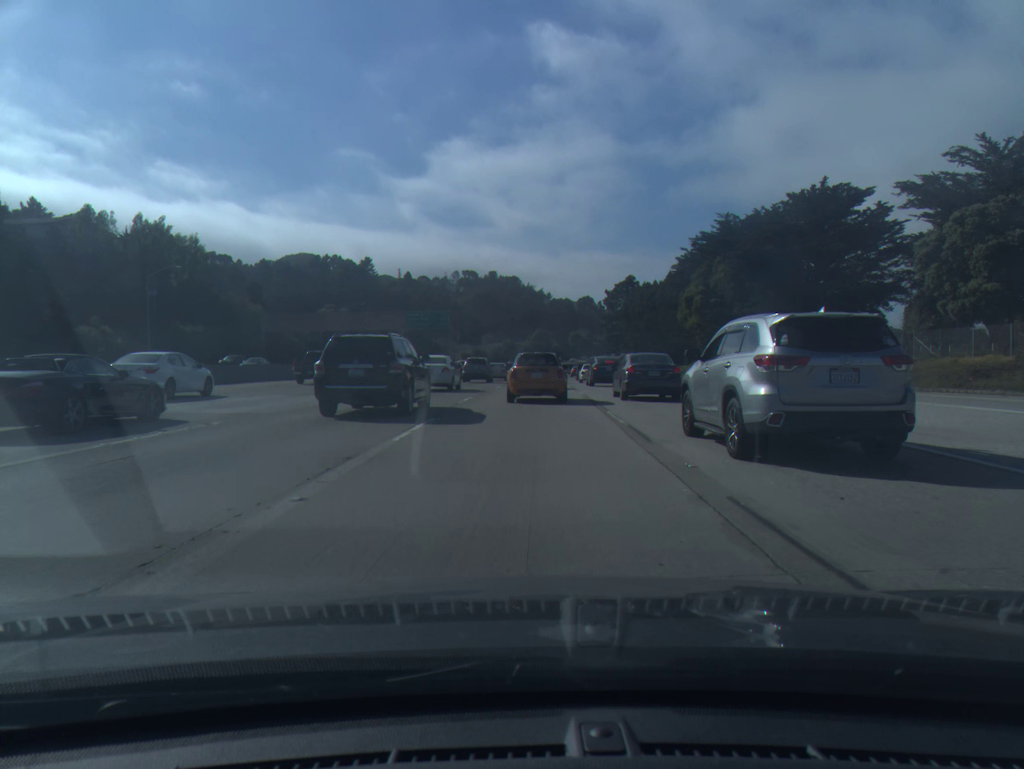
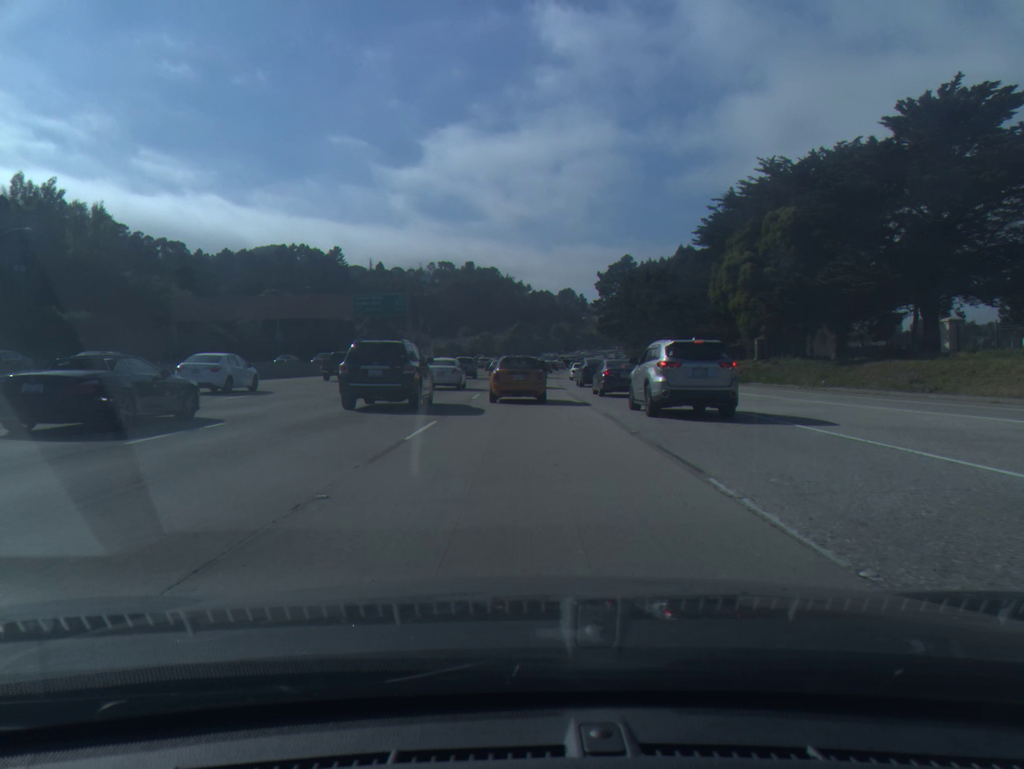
(+0.4, +24.5) m; +2°
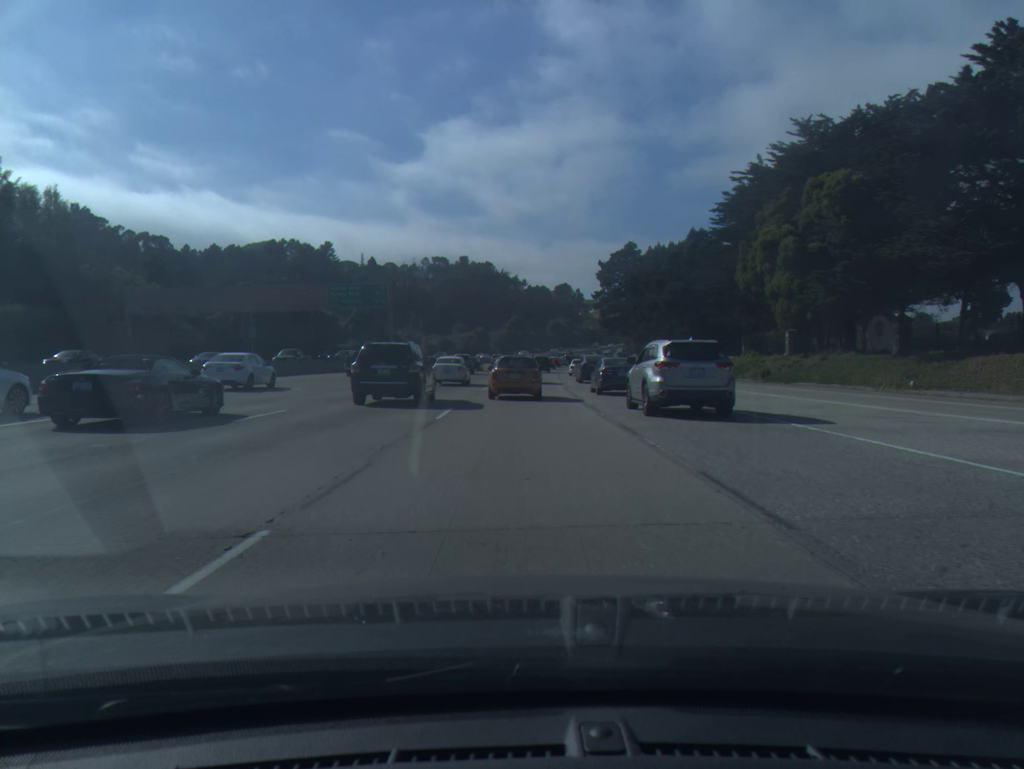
(+0.1, +10.3) m; +1°
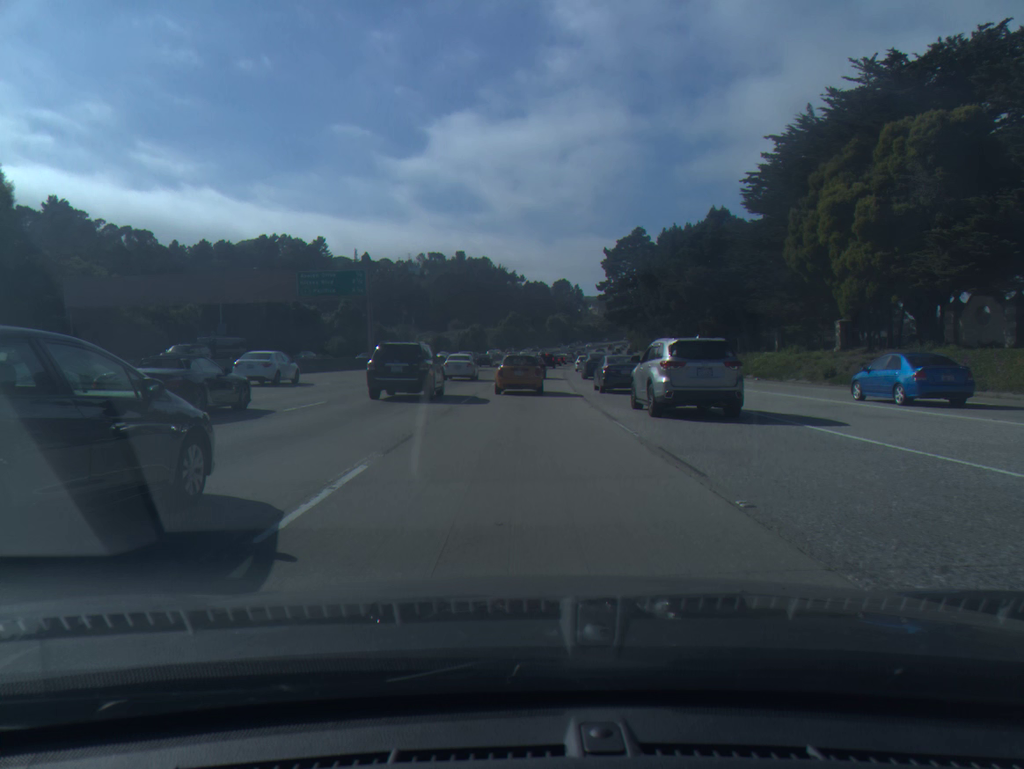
(0.0, +11.2) m; 0°
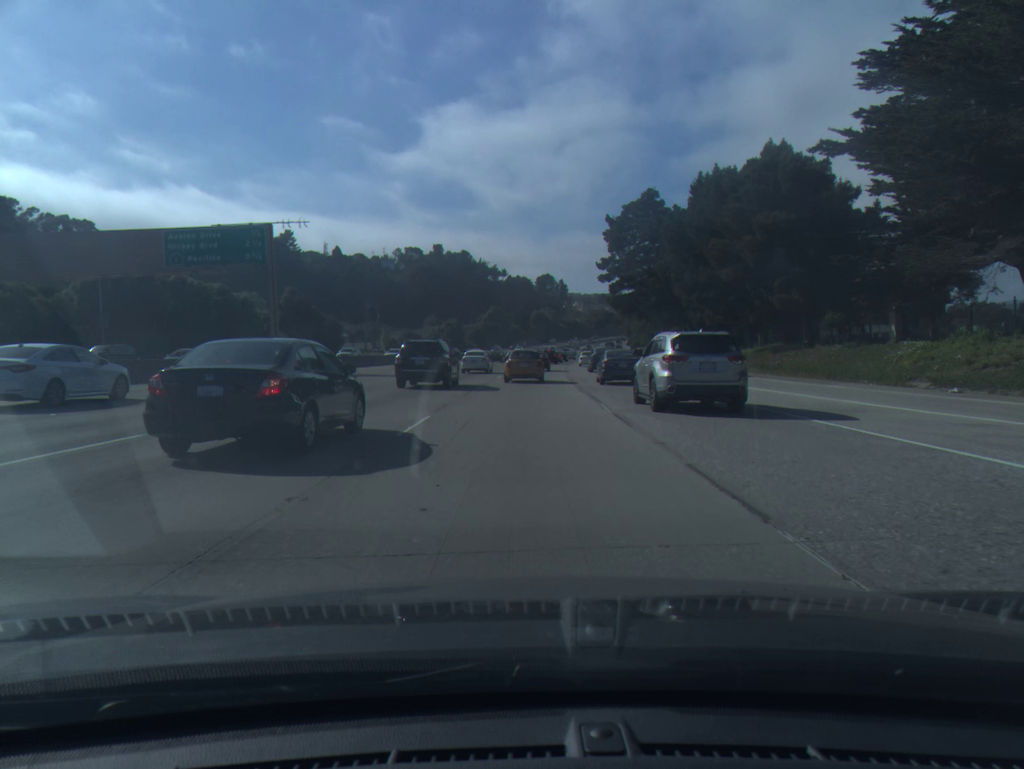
(+0.2, +24.8) m; +1°
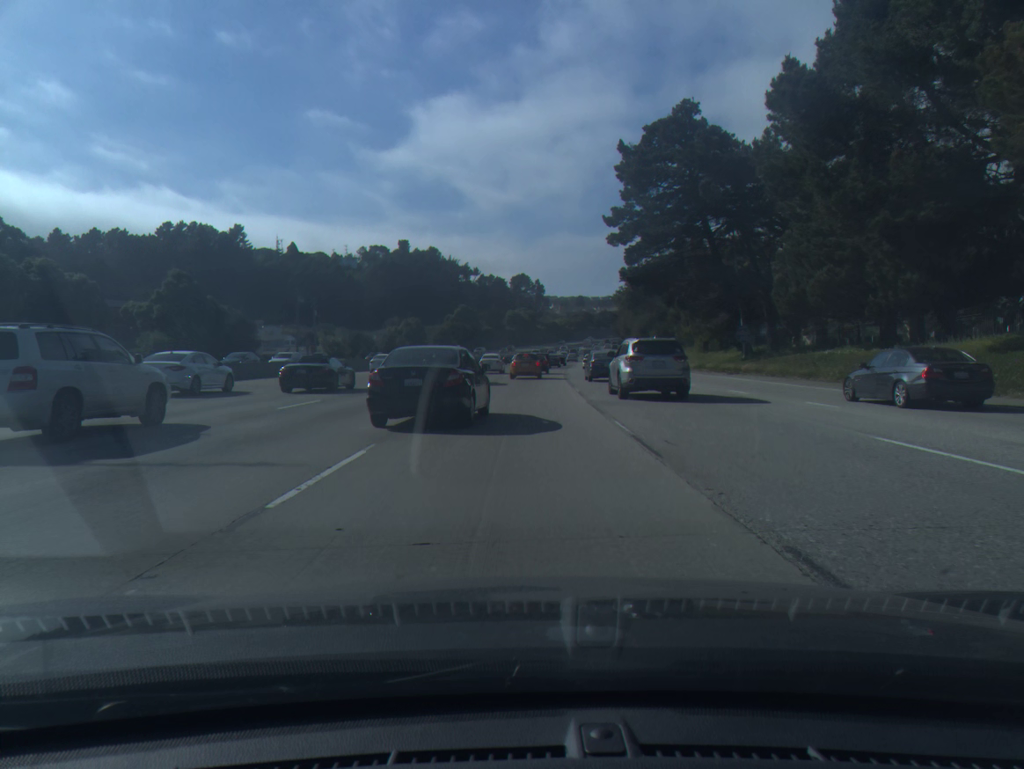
(+0.6, +33.0) m; +2°
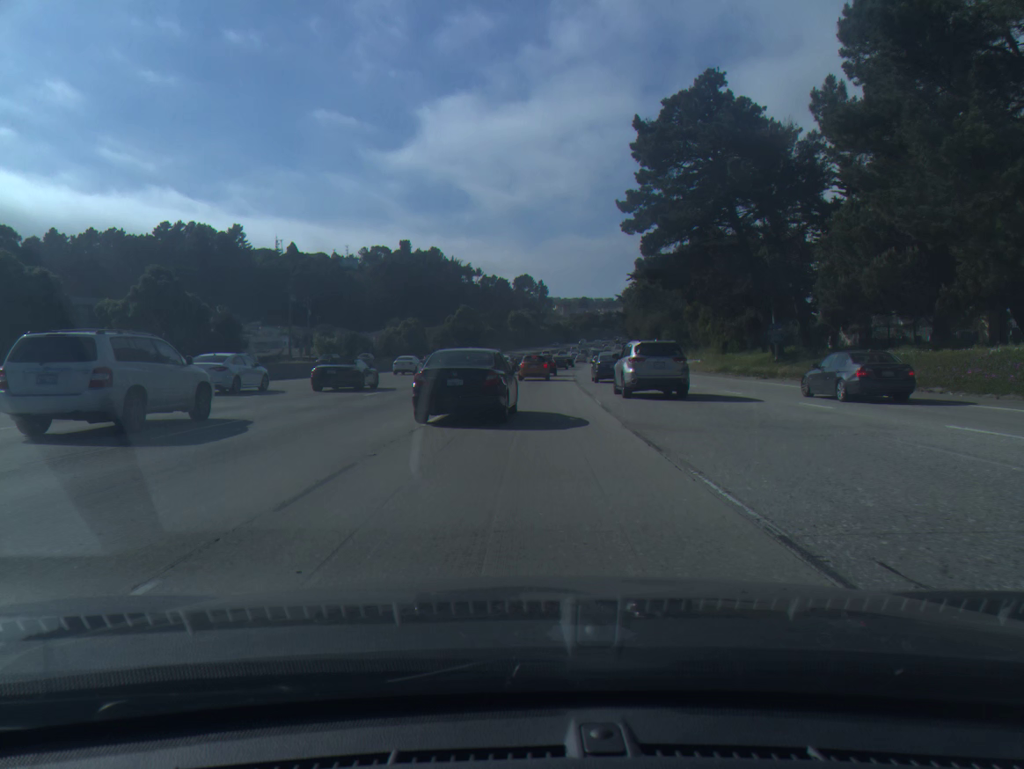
(0.0, +6.6) m; 0°
